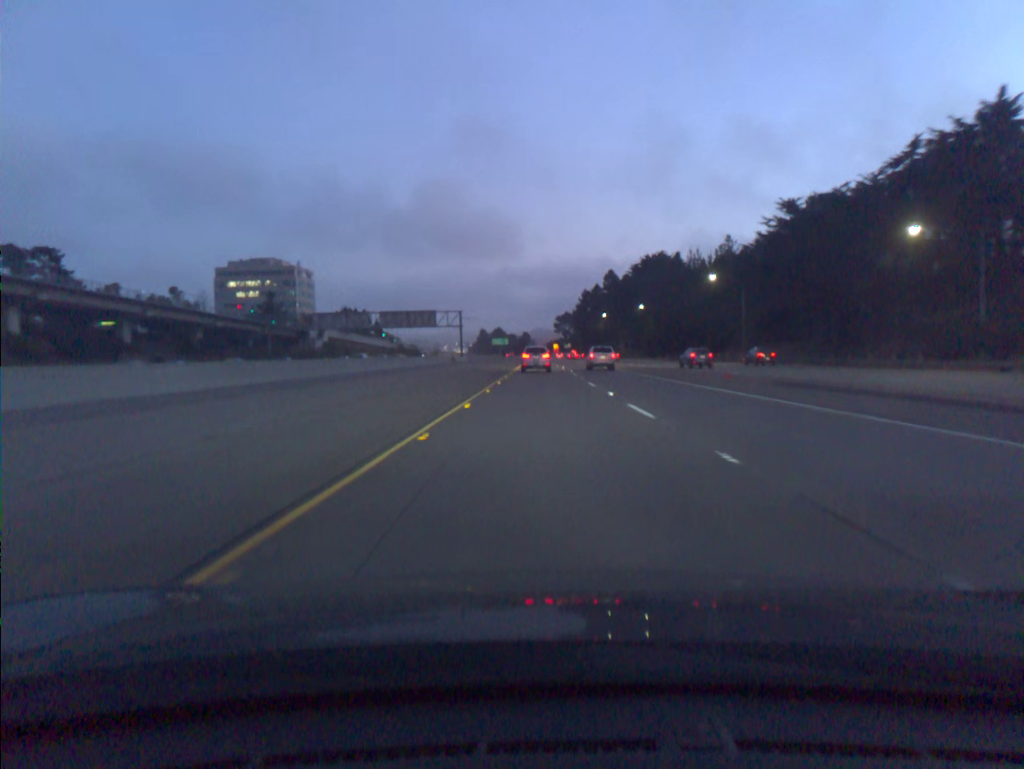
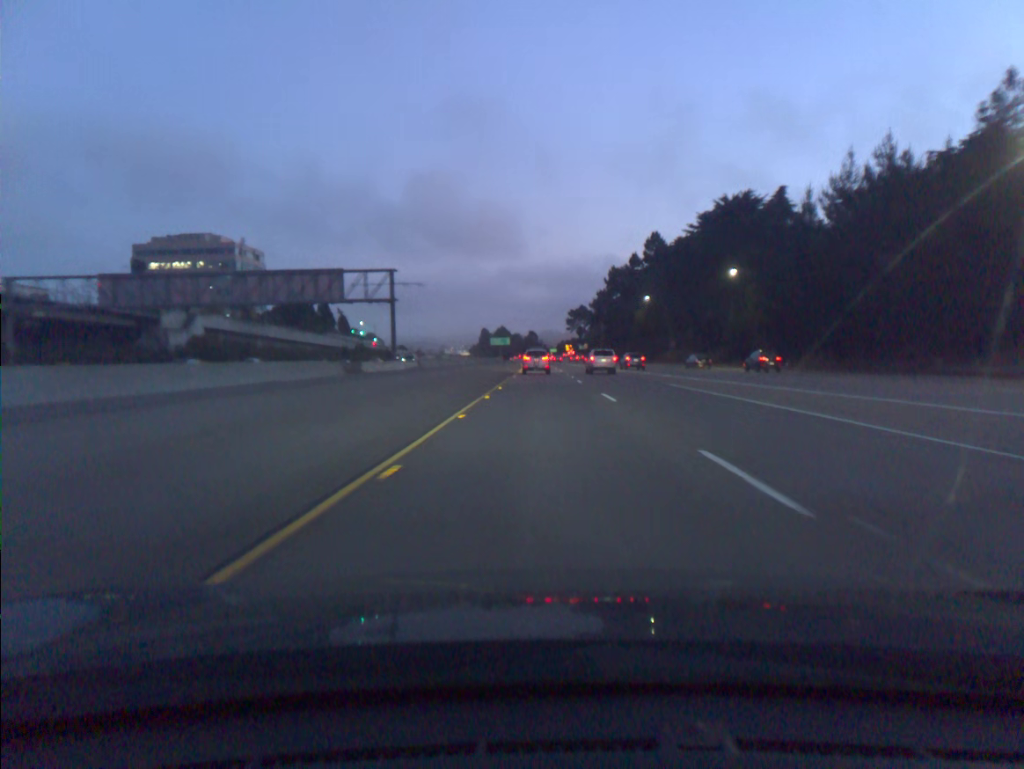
(-0.4, +68.2) m; -1°
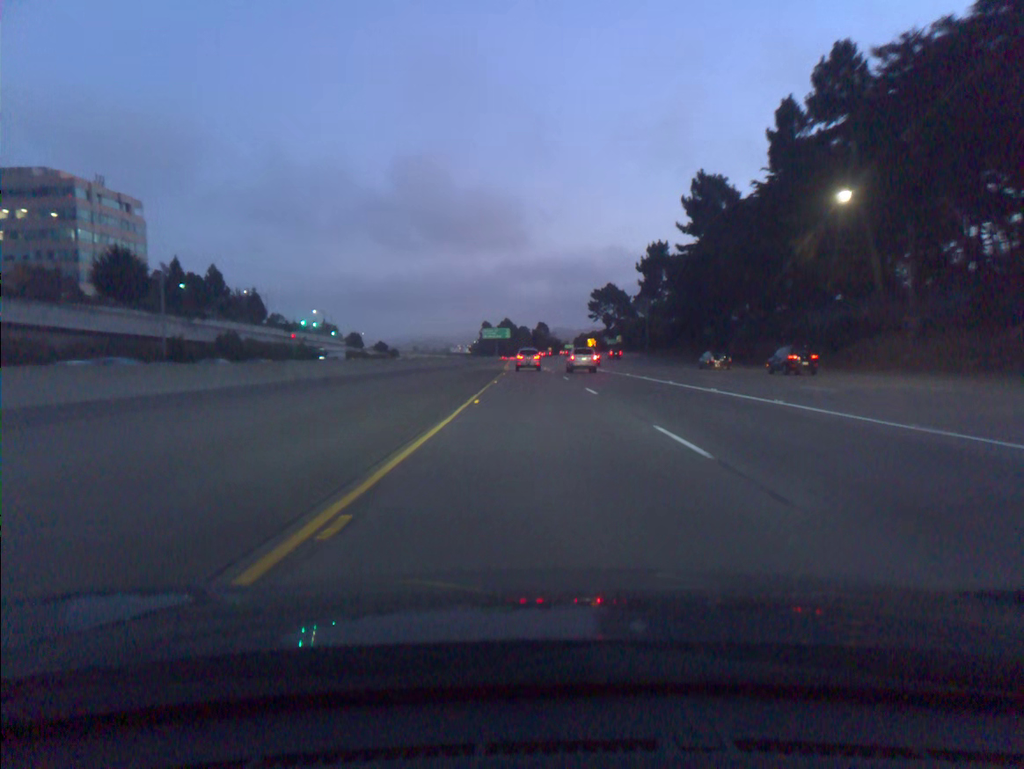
(-0.6, +85.0) m; -1°
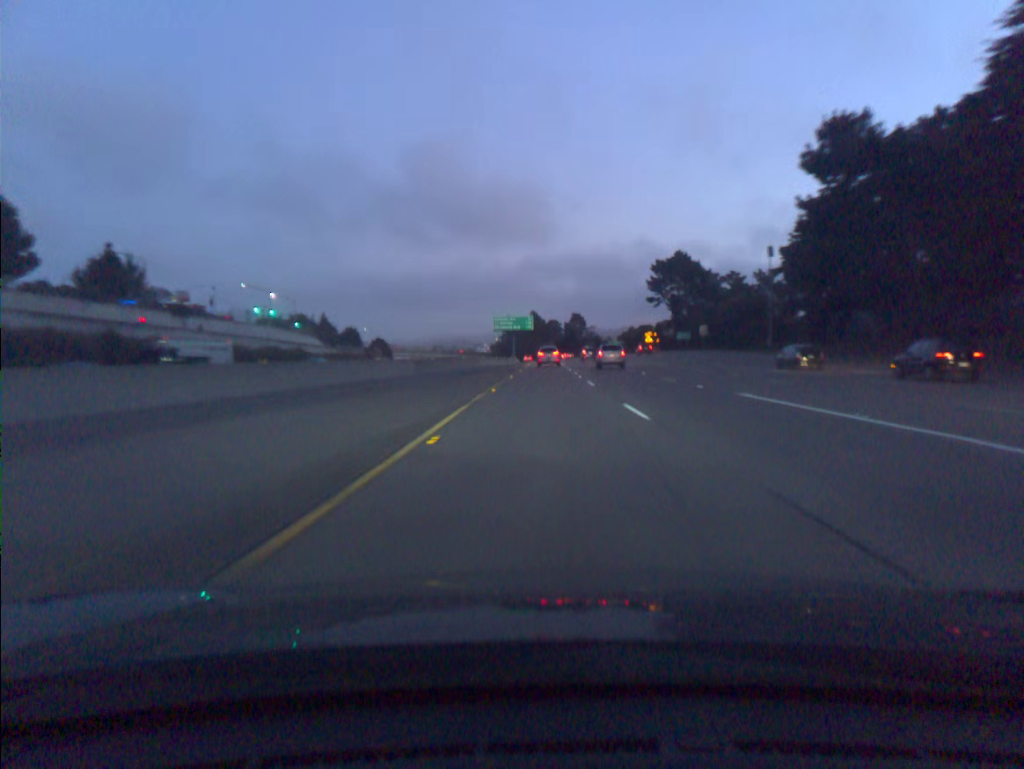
(-1.5, +67.8) m; -2°
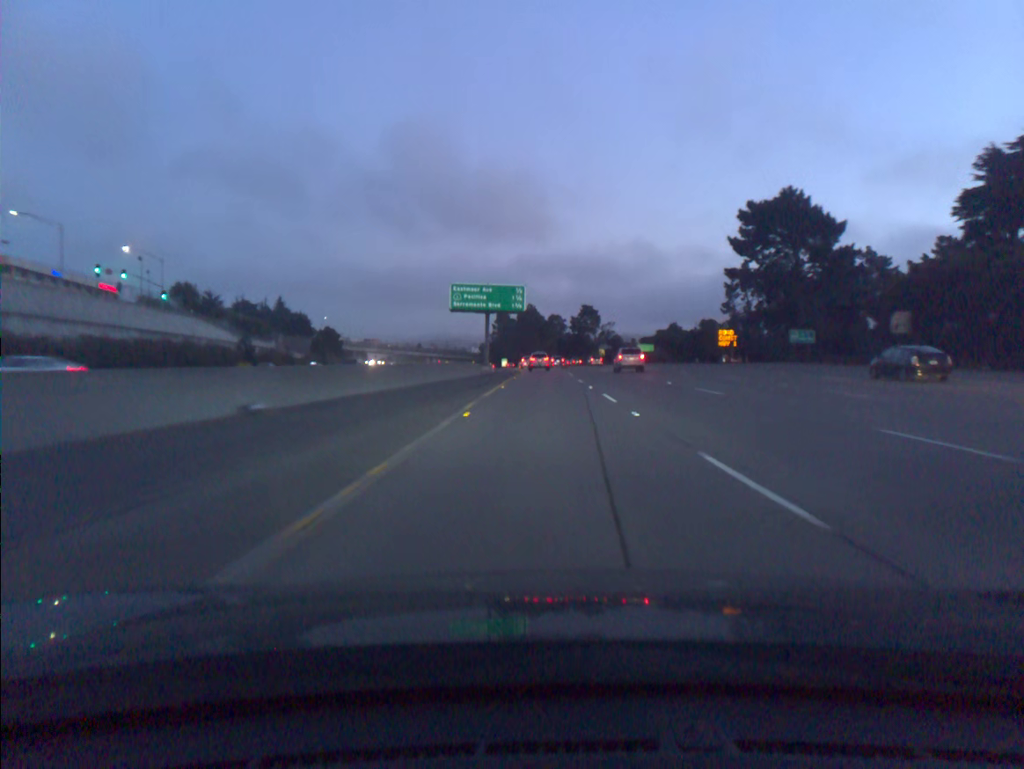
(0.0, +67.6) m; 0°
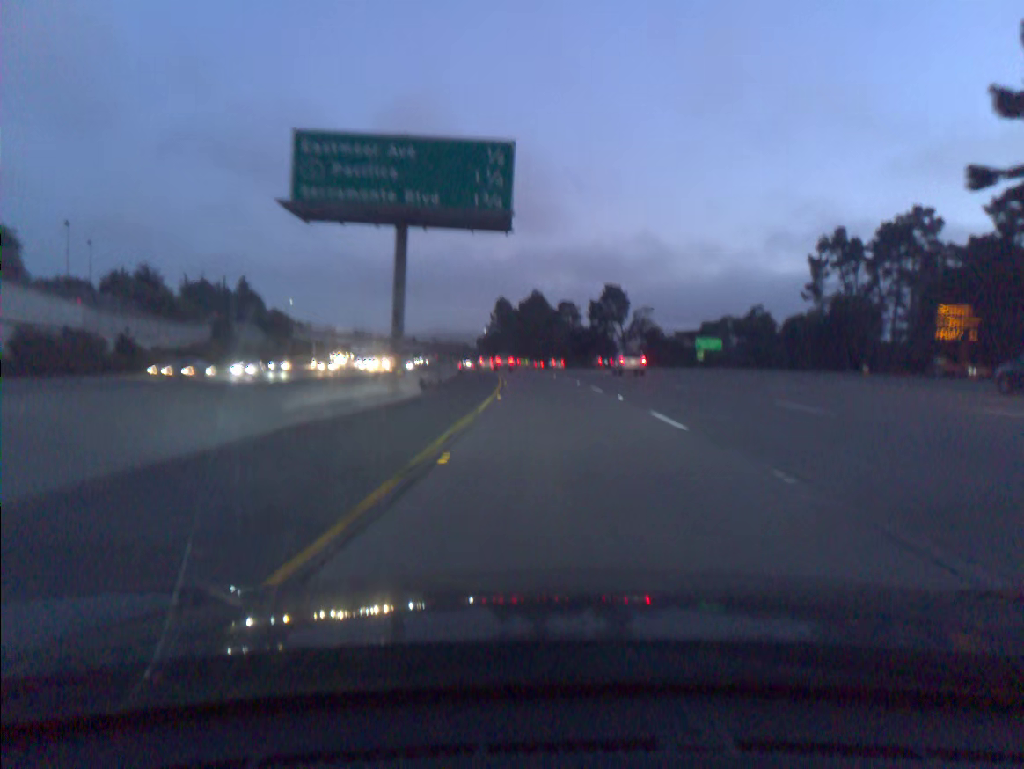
(-0.2, +50.7) m; 0°
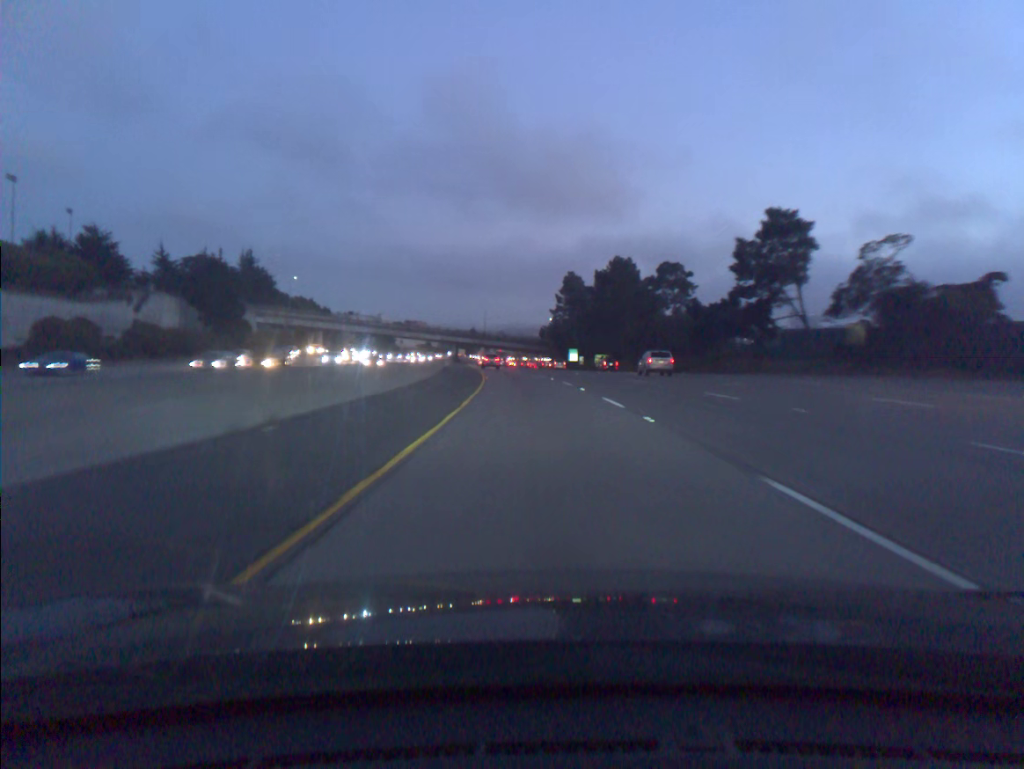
(-2.3, +67.7) m; -5°
